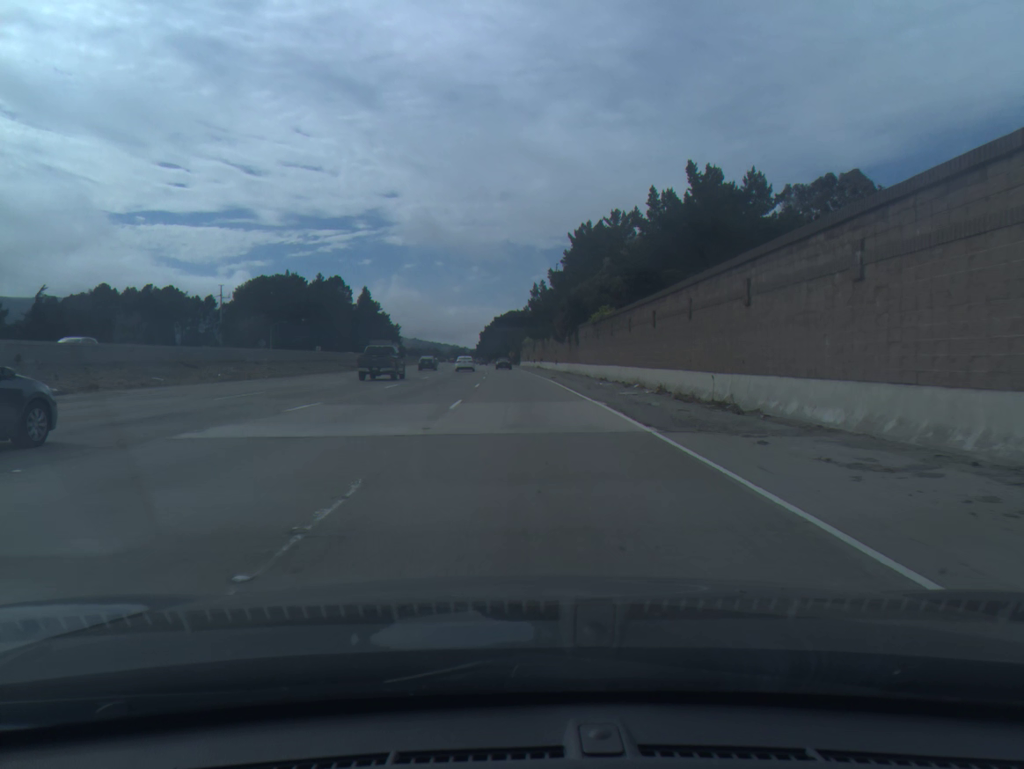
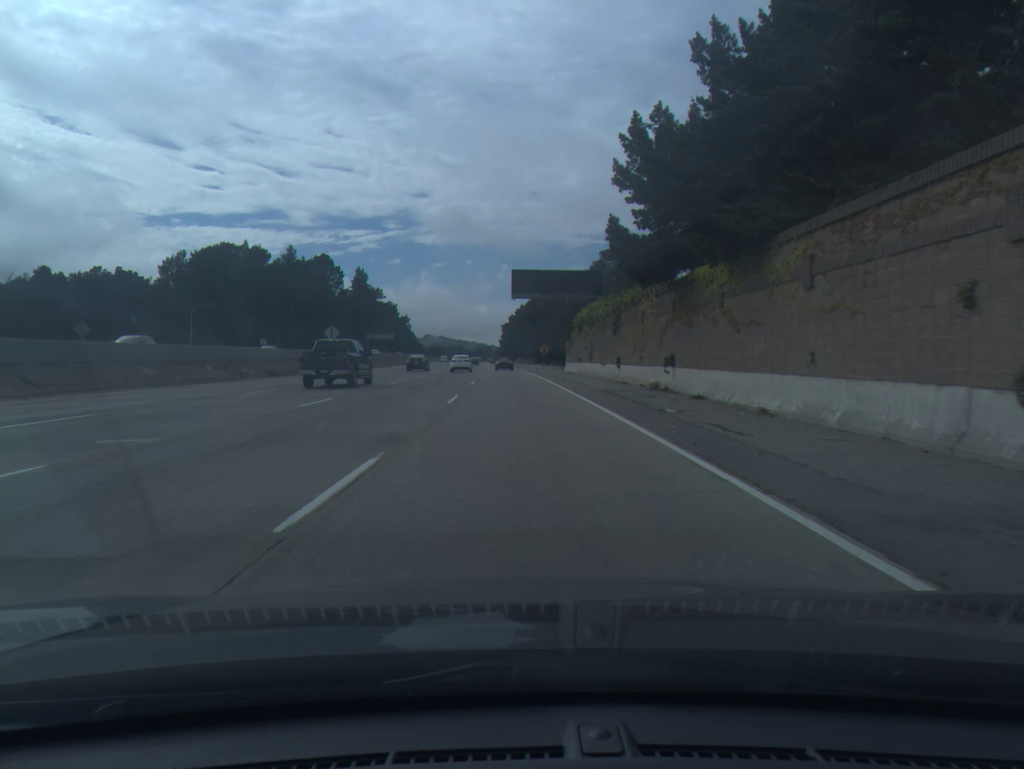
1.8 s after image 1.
(-1.3, +71.2) m; -2°
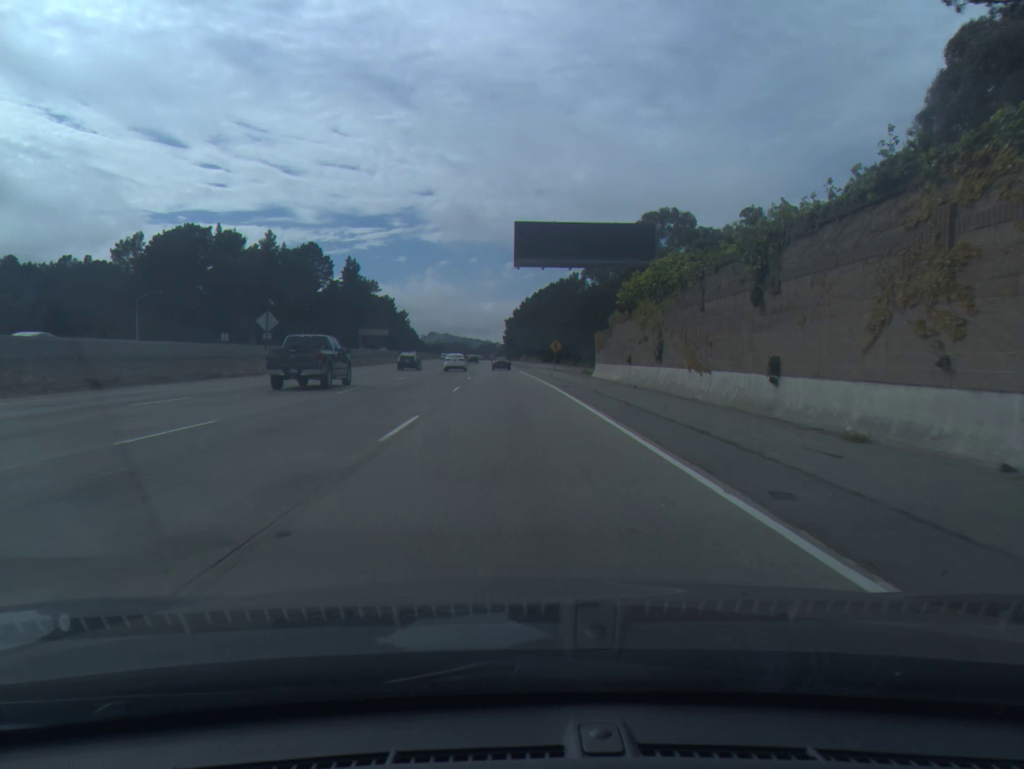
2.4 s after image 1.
(-0.1, +23.2) m; 0°
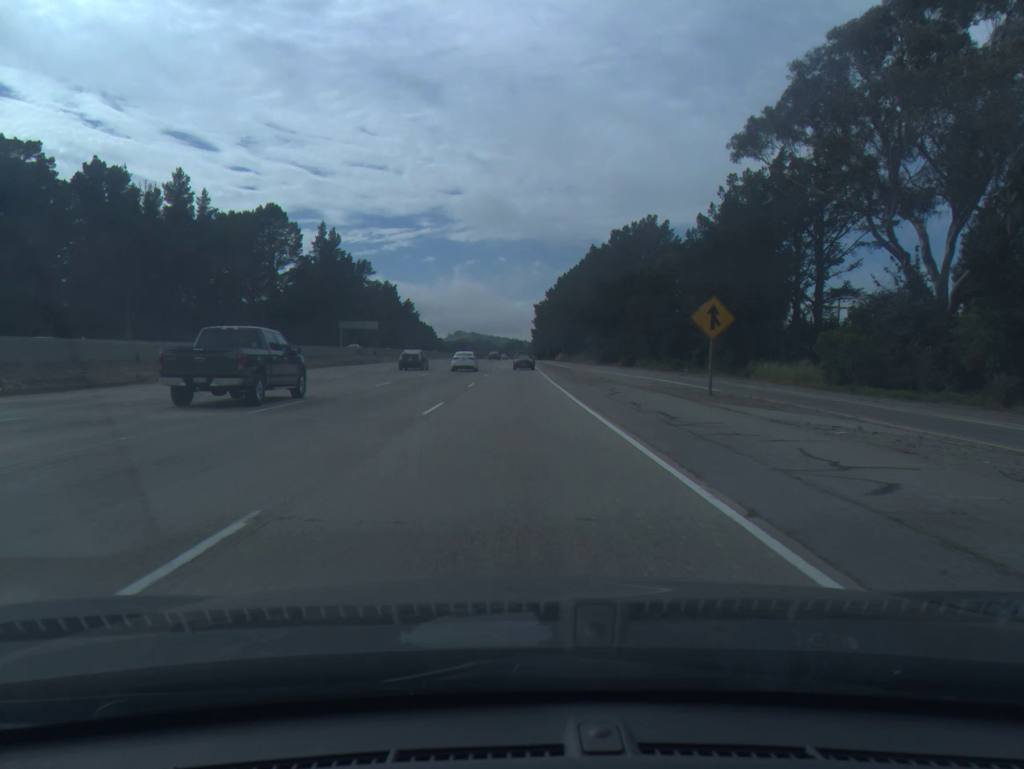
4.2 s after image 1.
(-1.5, +68.0) m; -2°
